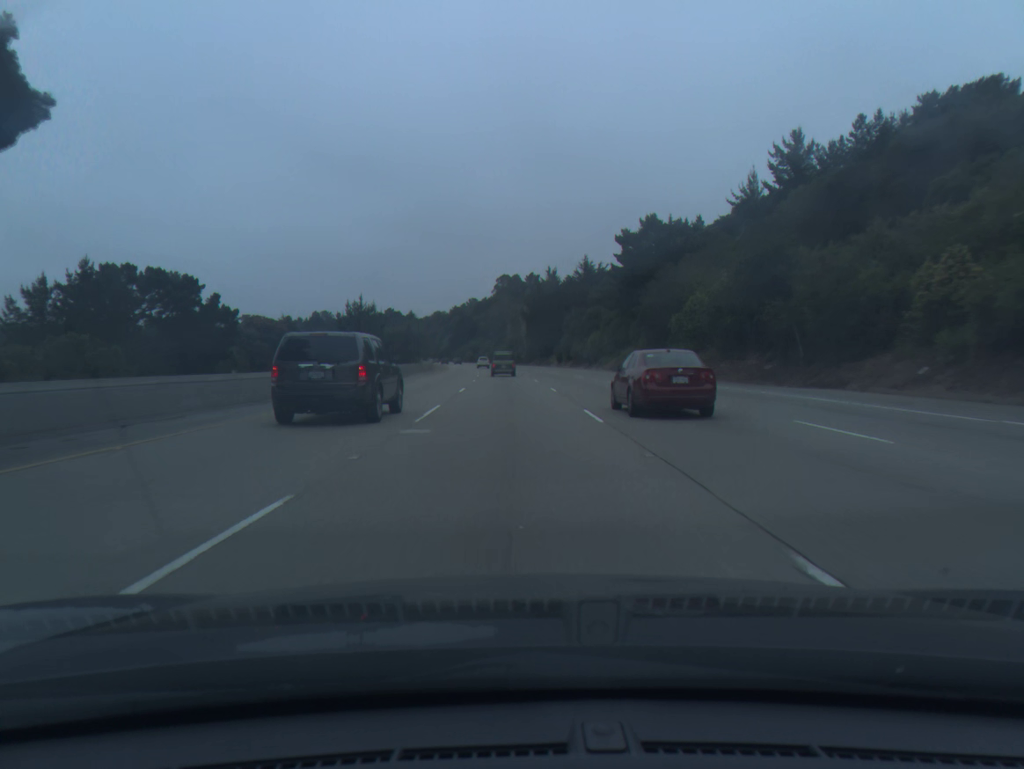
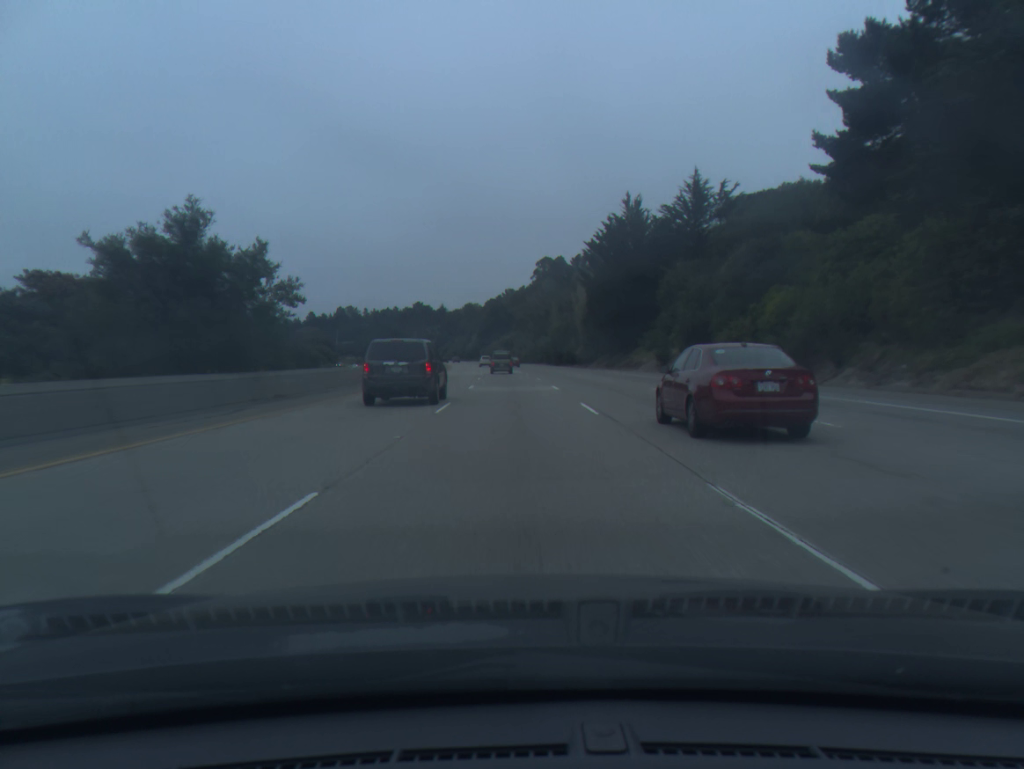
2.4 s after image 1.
(-1.9, +70.6) m; -3°
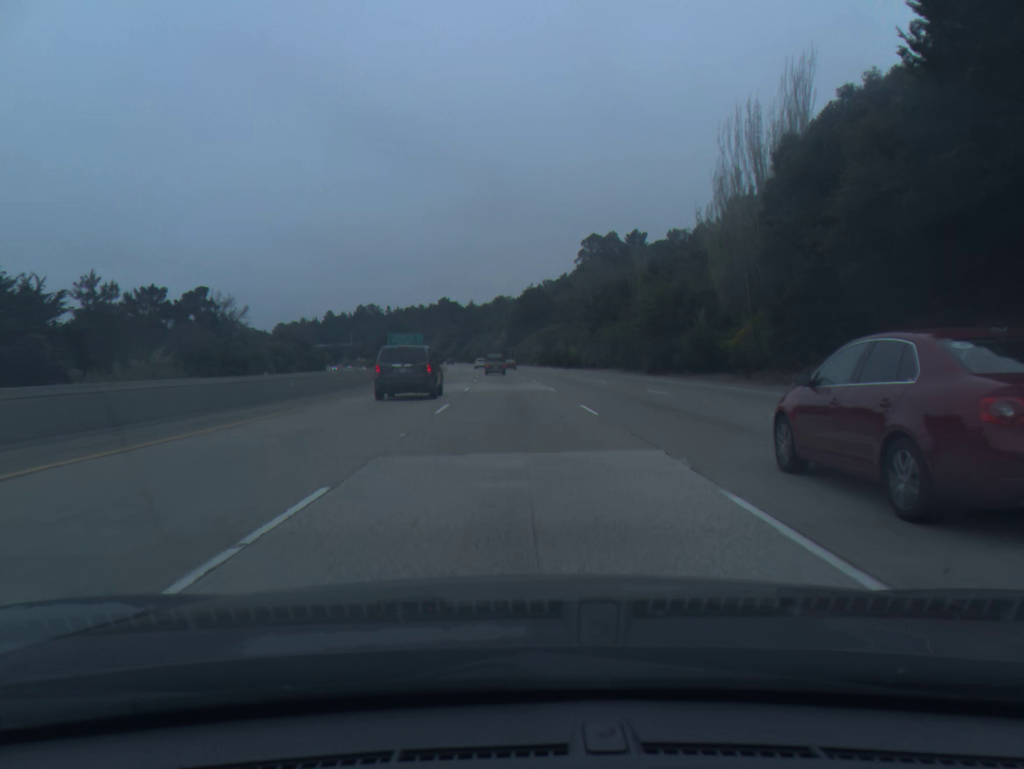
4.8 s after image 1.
(-1.8, +72.3) m; -3°
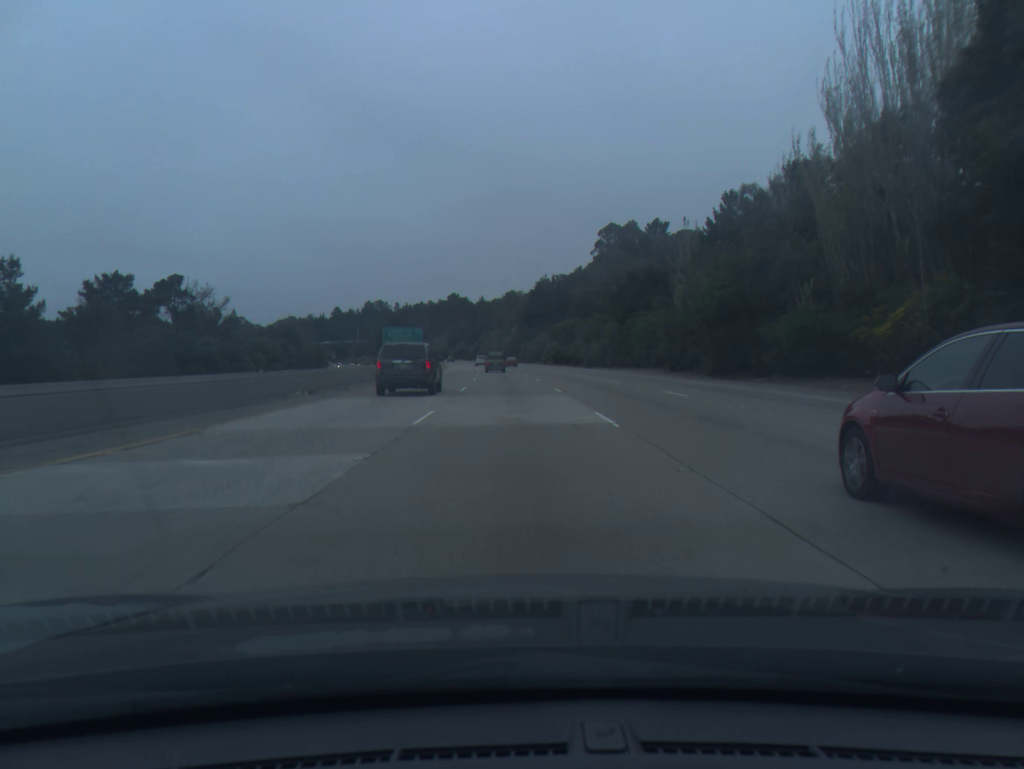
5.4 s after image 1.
(-0.1, +18.4) m; -1°
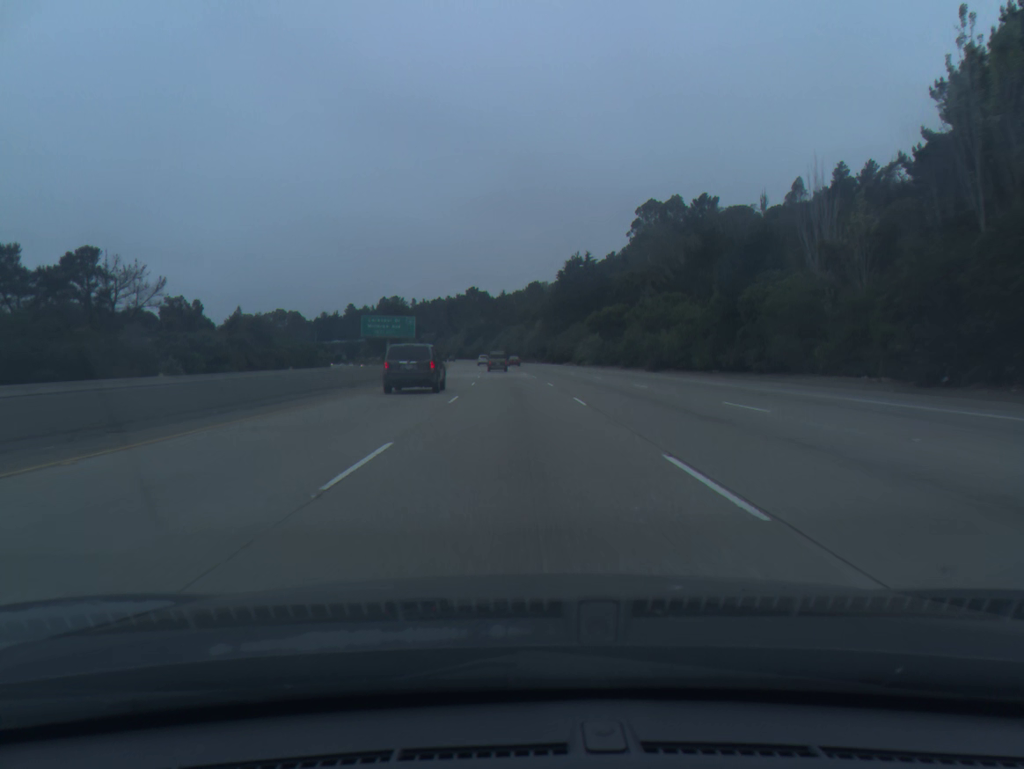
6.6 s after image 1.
(-0.5, +37.1) m; -2°
